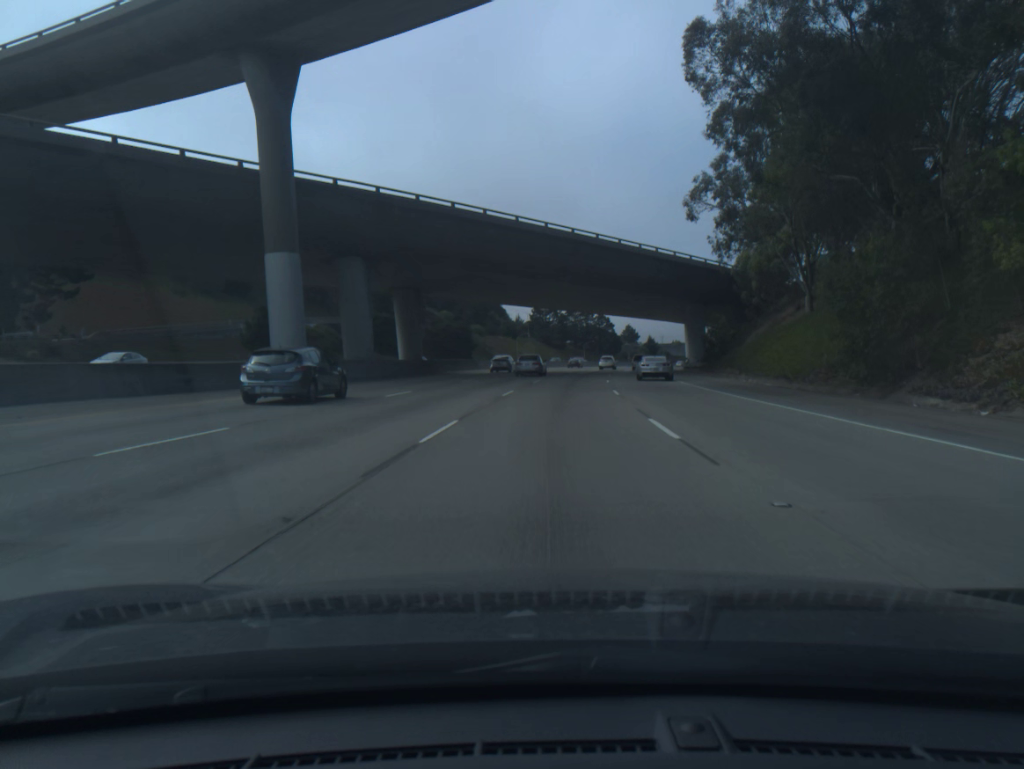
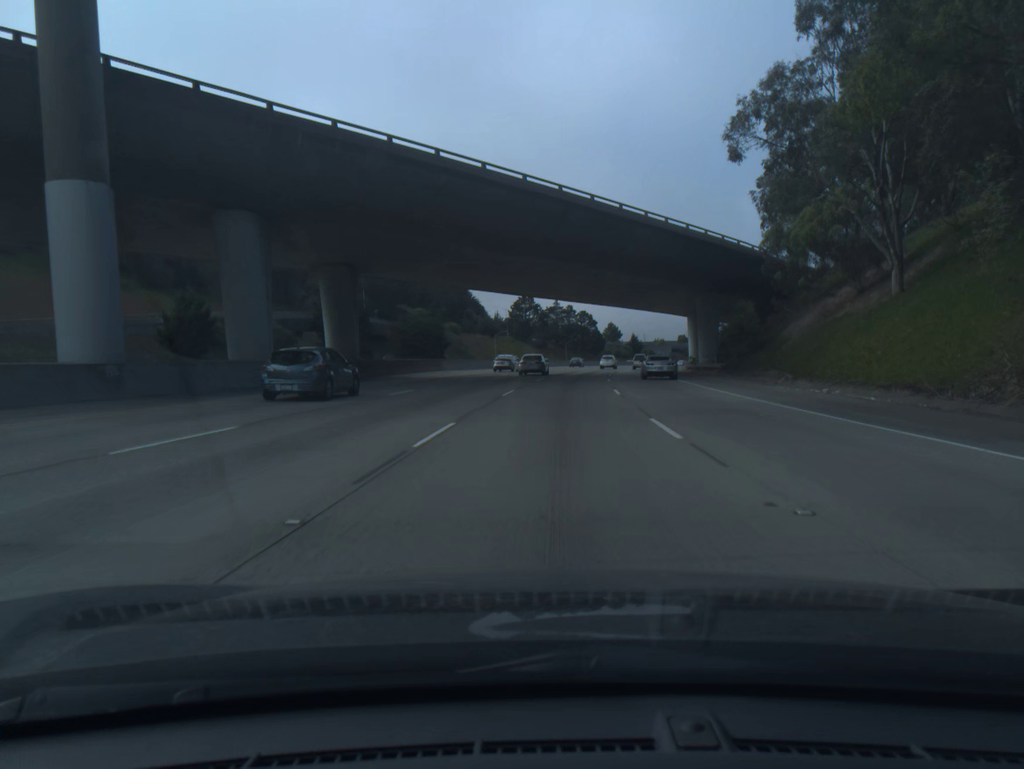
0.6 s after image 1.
(+0.2, +14.5) m; +1°
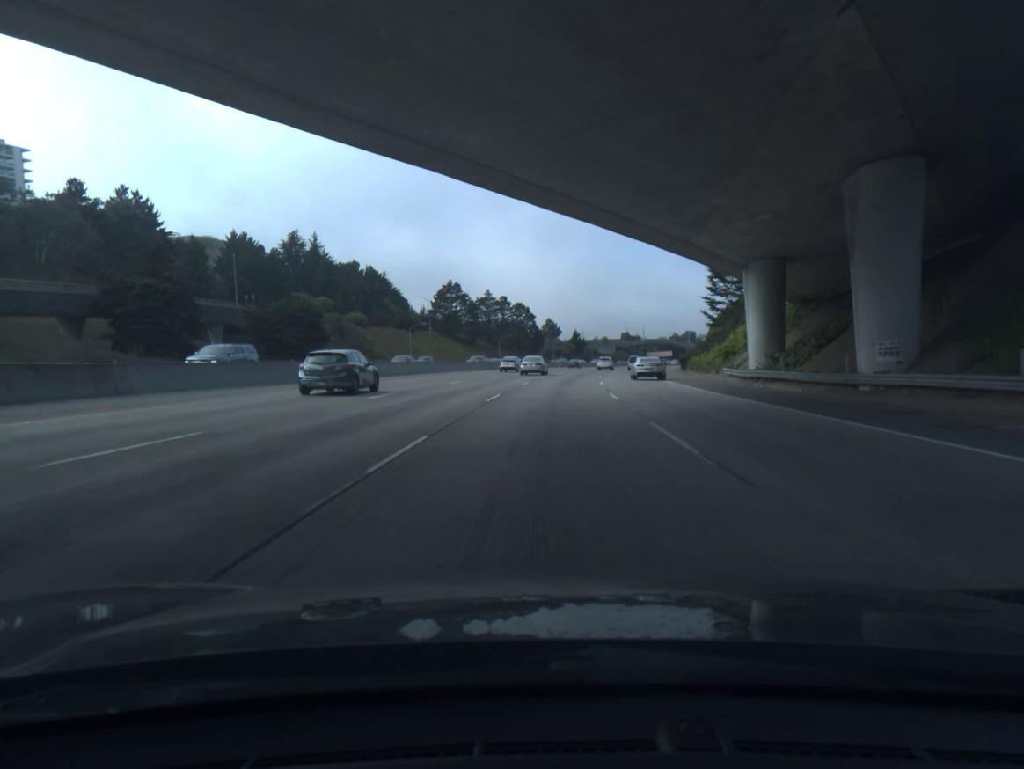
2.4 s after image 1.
(+1.8, +44.4) m; +5°
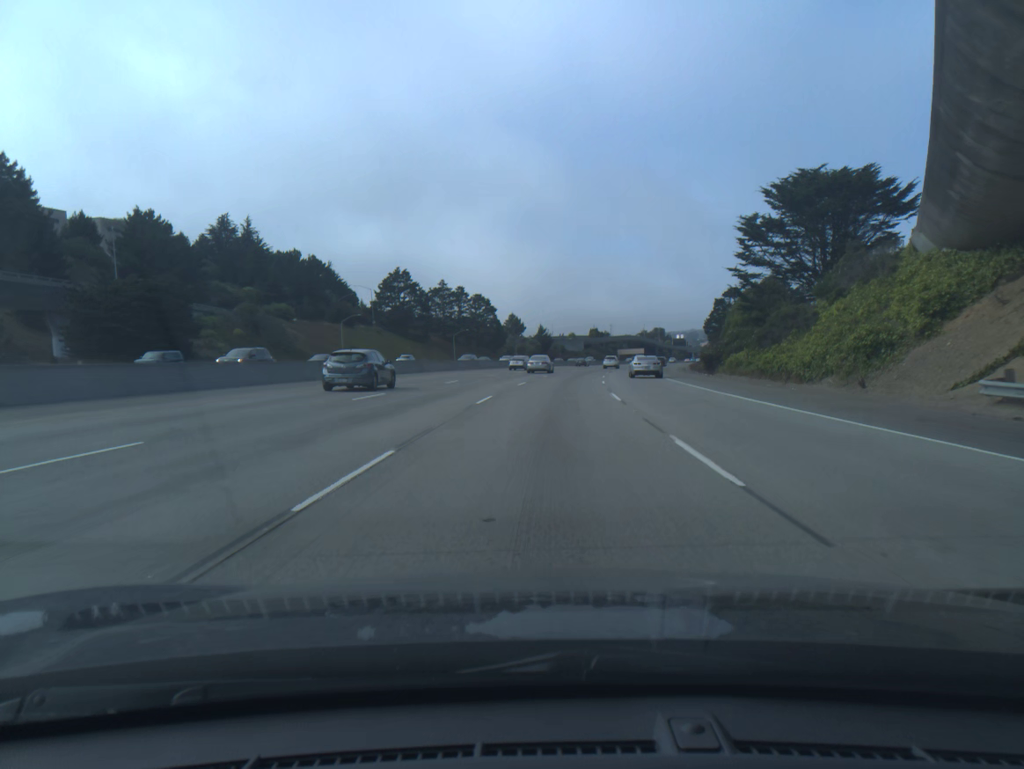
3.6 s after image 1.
(+0.7, +30.5) m; +3°
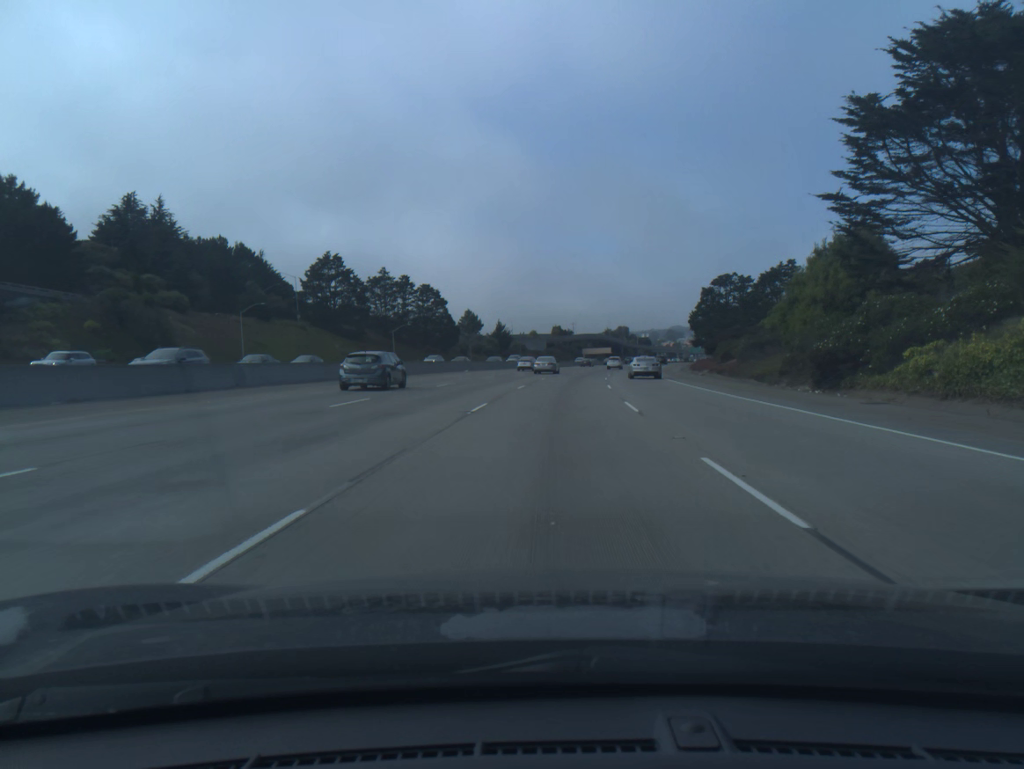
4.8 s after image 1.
(+0.8, +31.2) m; +3°
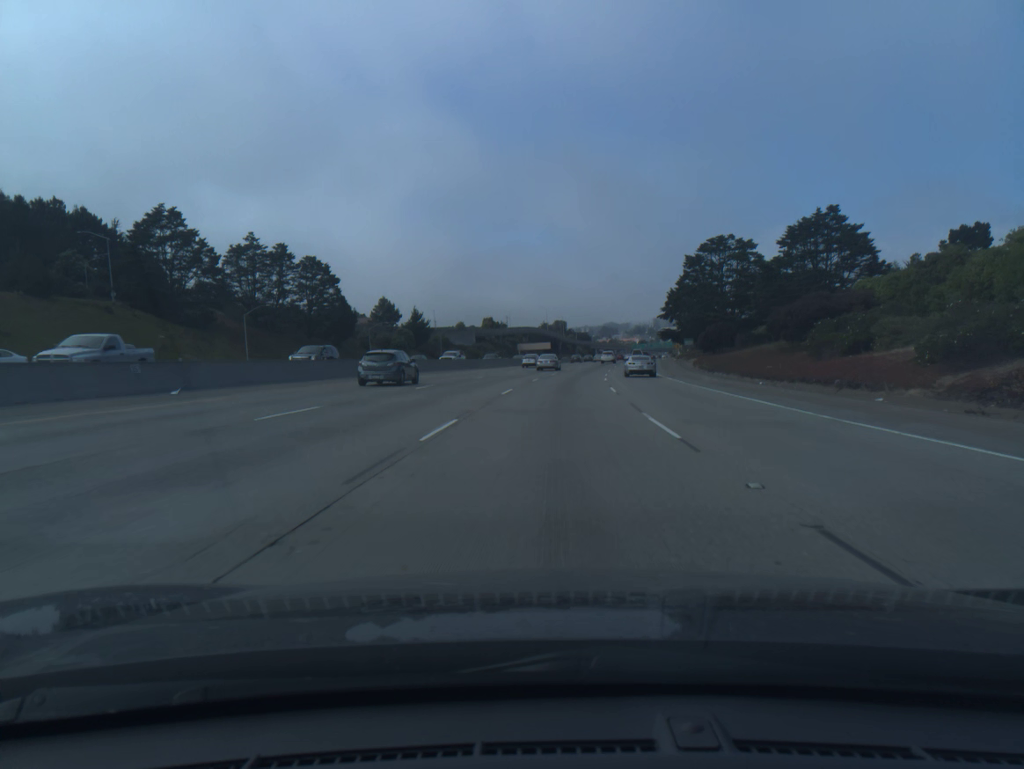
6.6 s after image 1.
(+2.0, +48.0) m; +5°
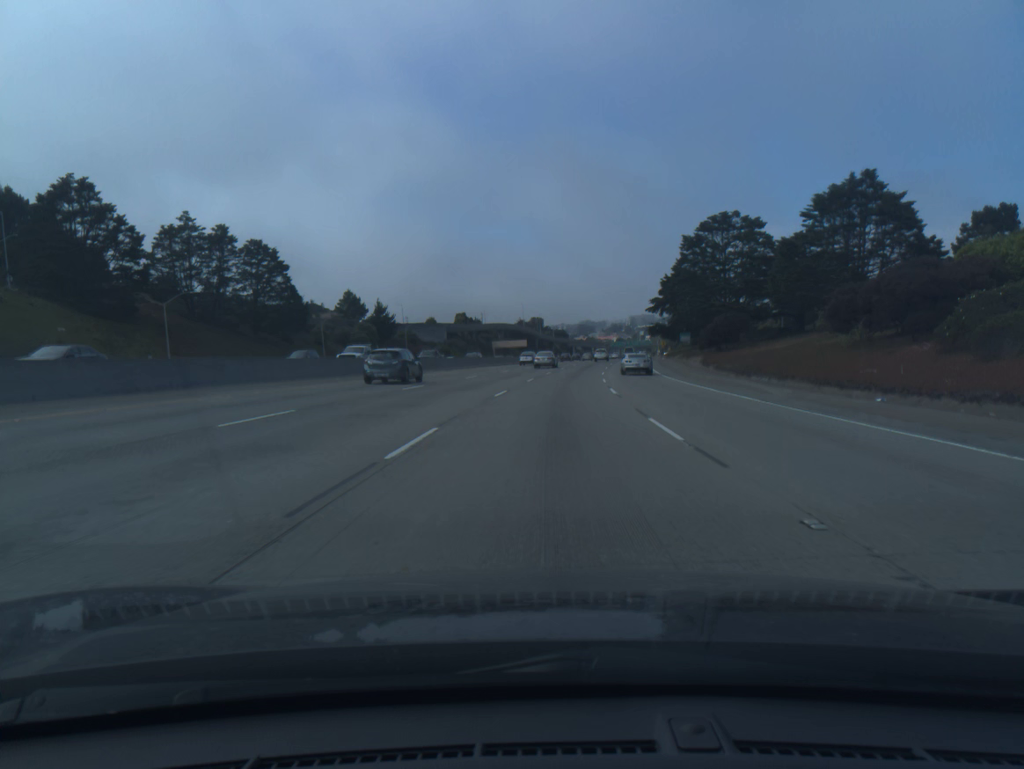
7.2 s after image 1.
(+0.2, +16.3) m; +2°
